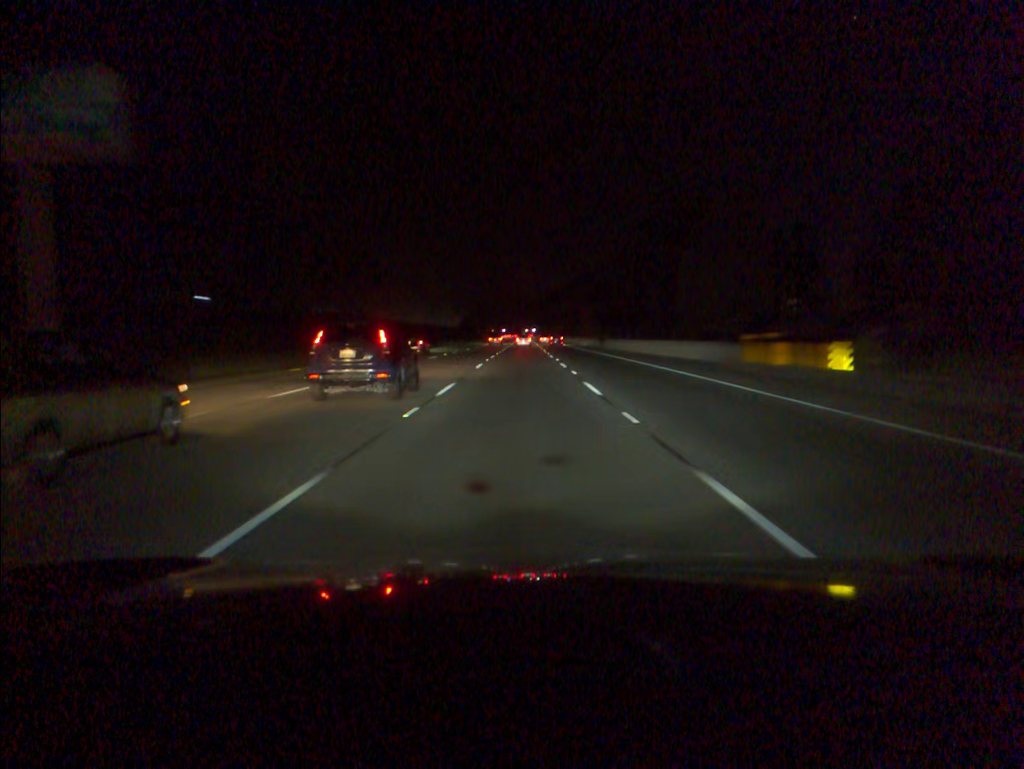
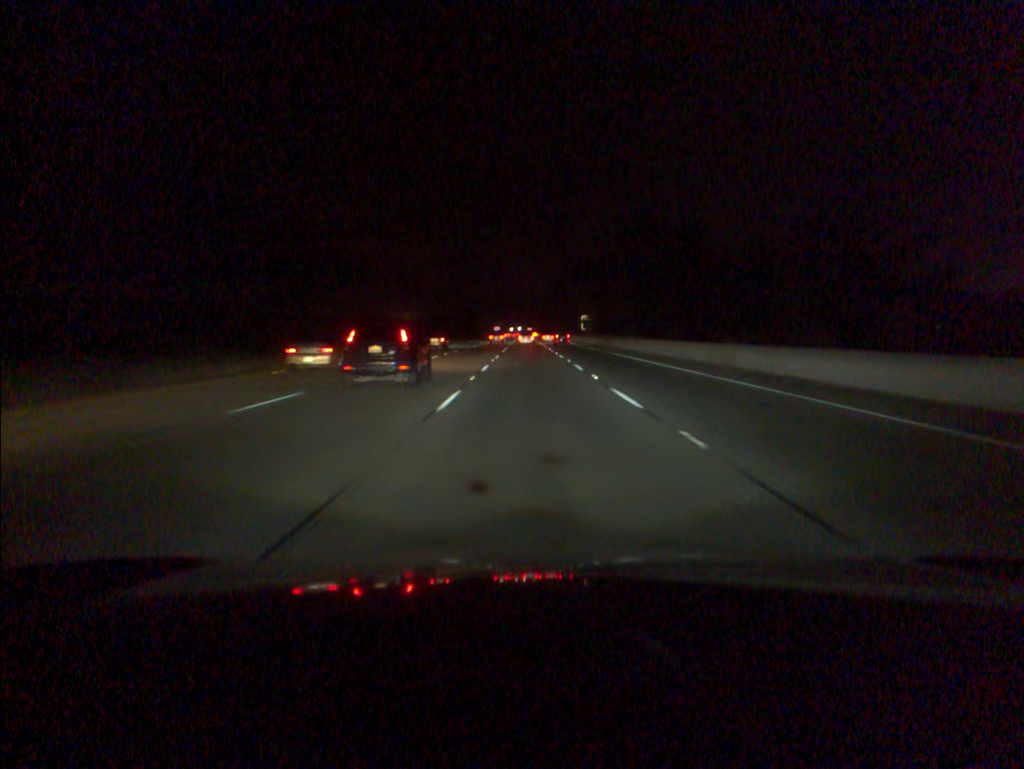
(-0.4, +91.1) m; 0°
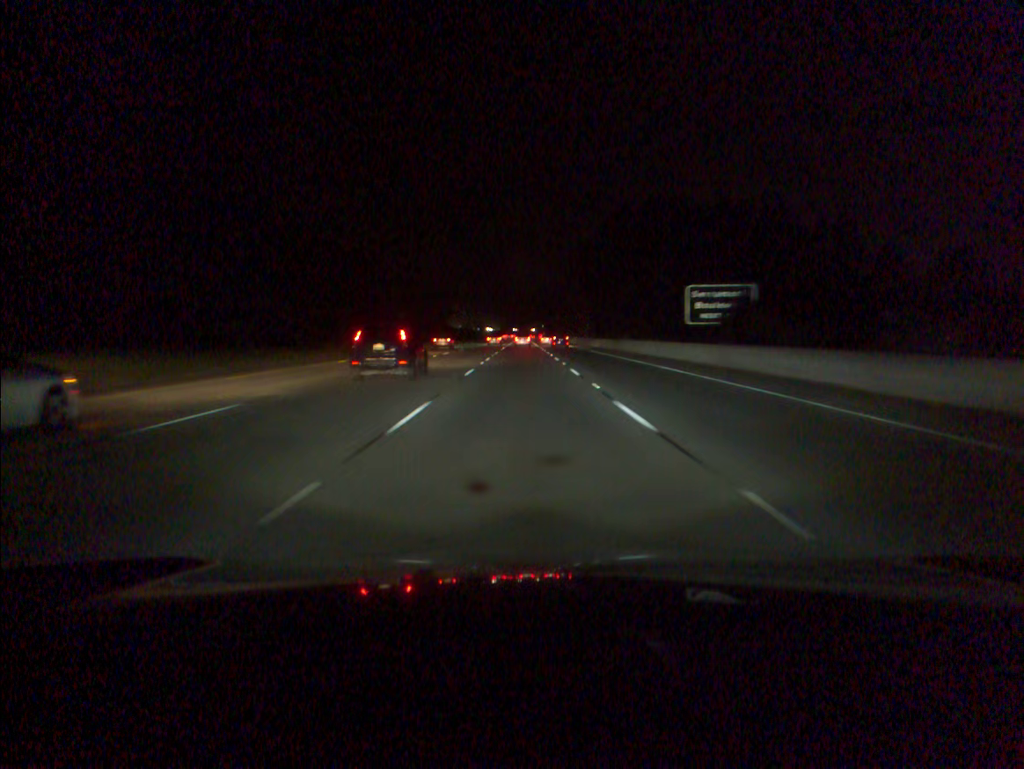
(+0.2, +90.7) m; 0°
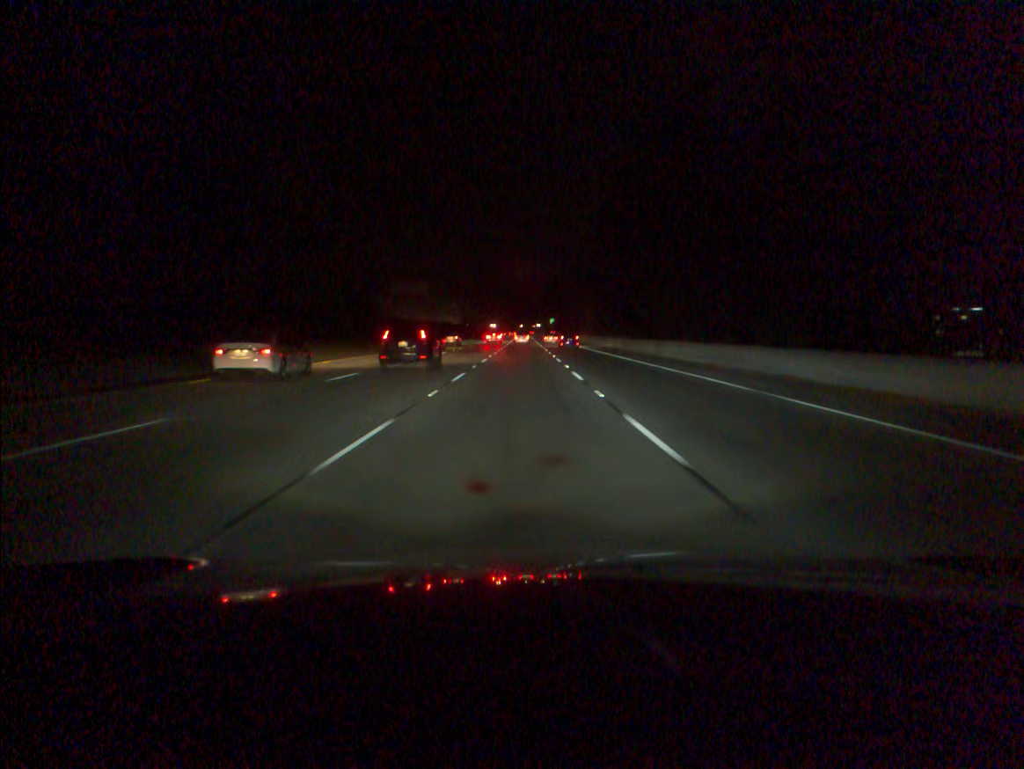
(-0.1, +90.4) m; 0°
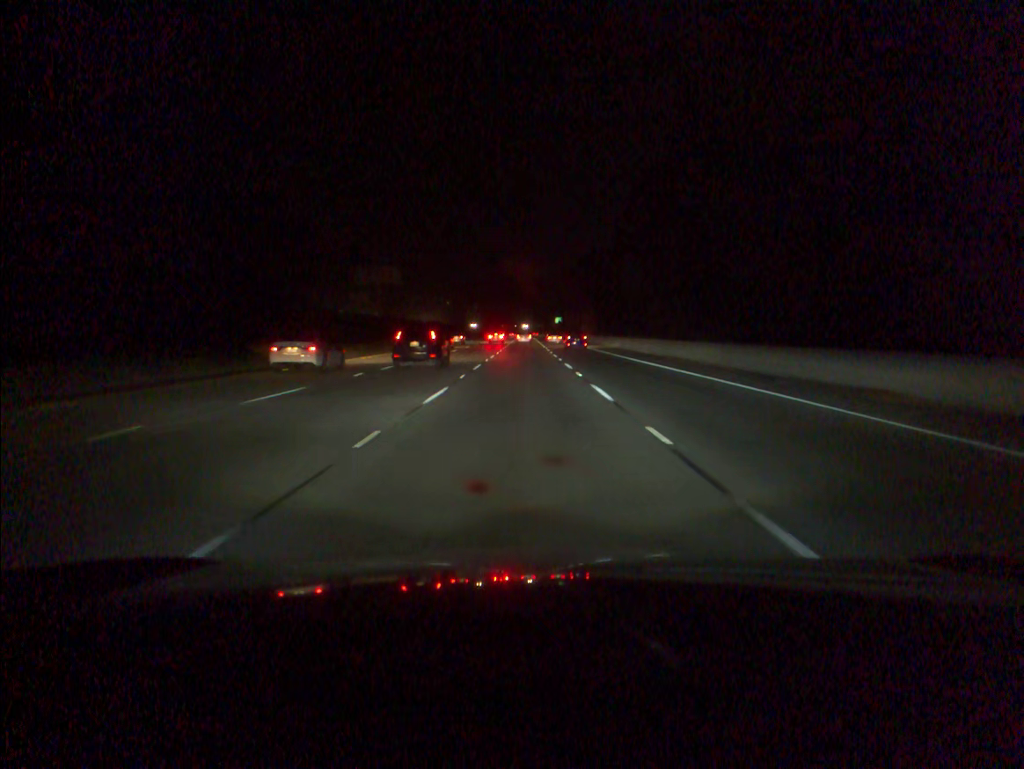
(0.0, +36.3) m; 0°
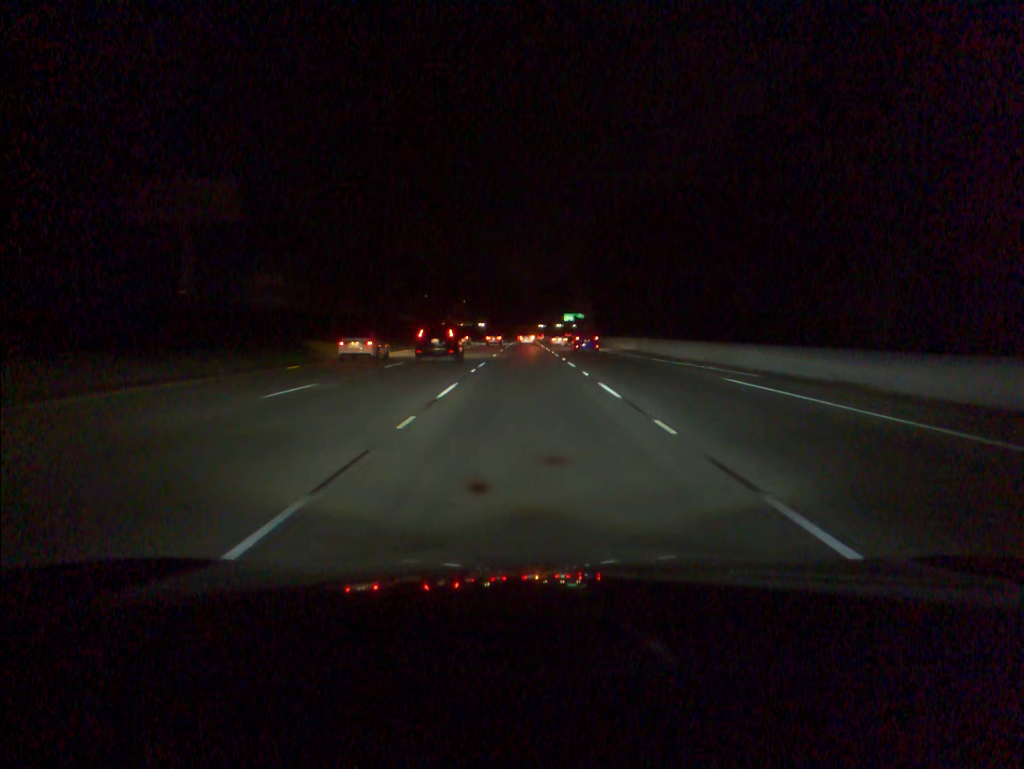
(-0.2, +72.3) m; 0°
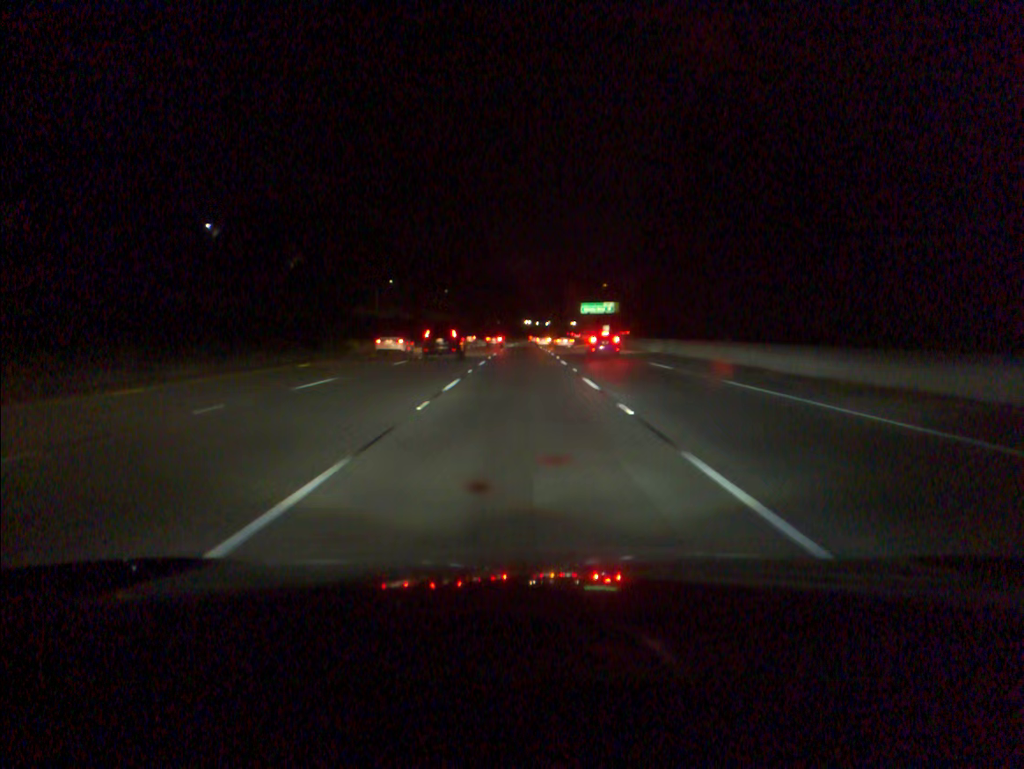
(+0.1, +70.6) m; 0°
